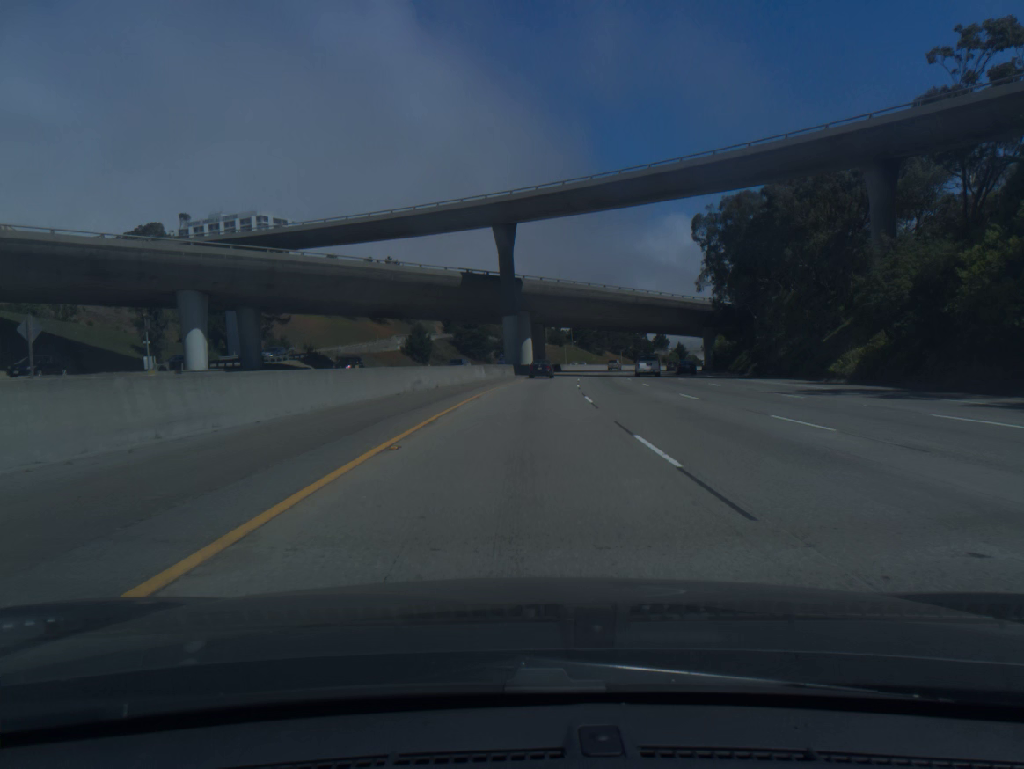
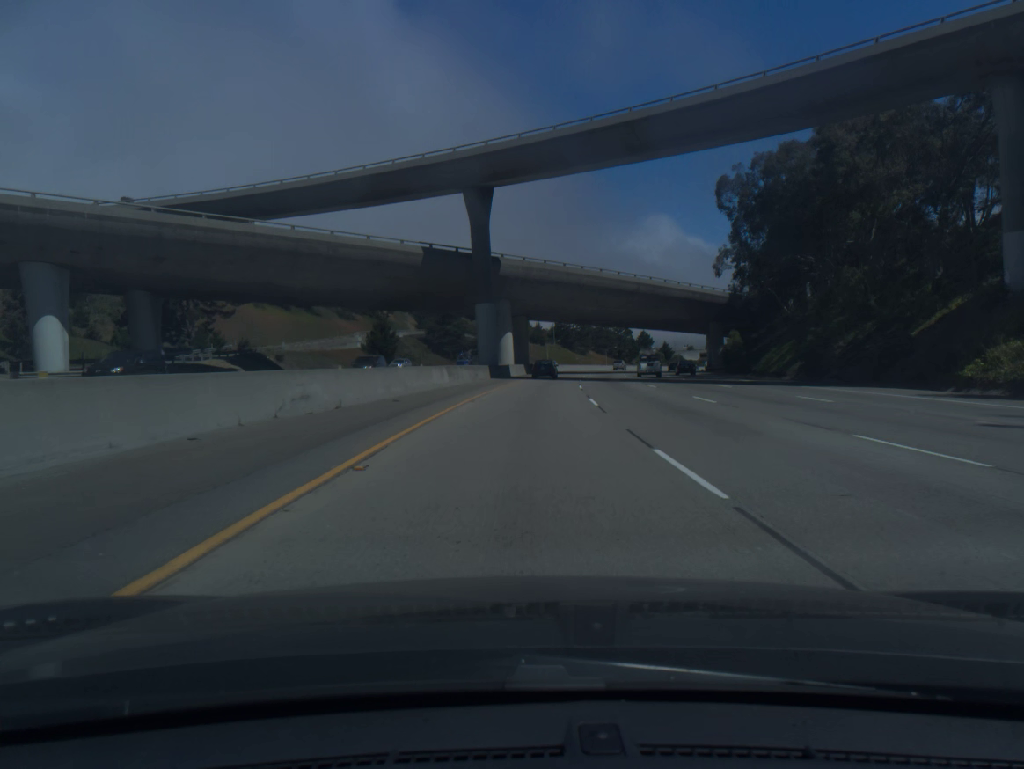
(+0.2, +16.7) m; +1°
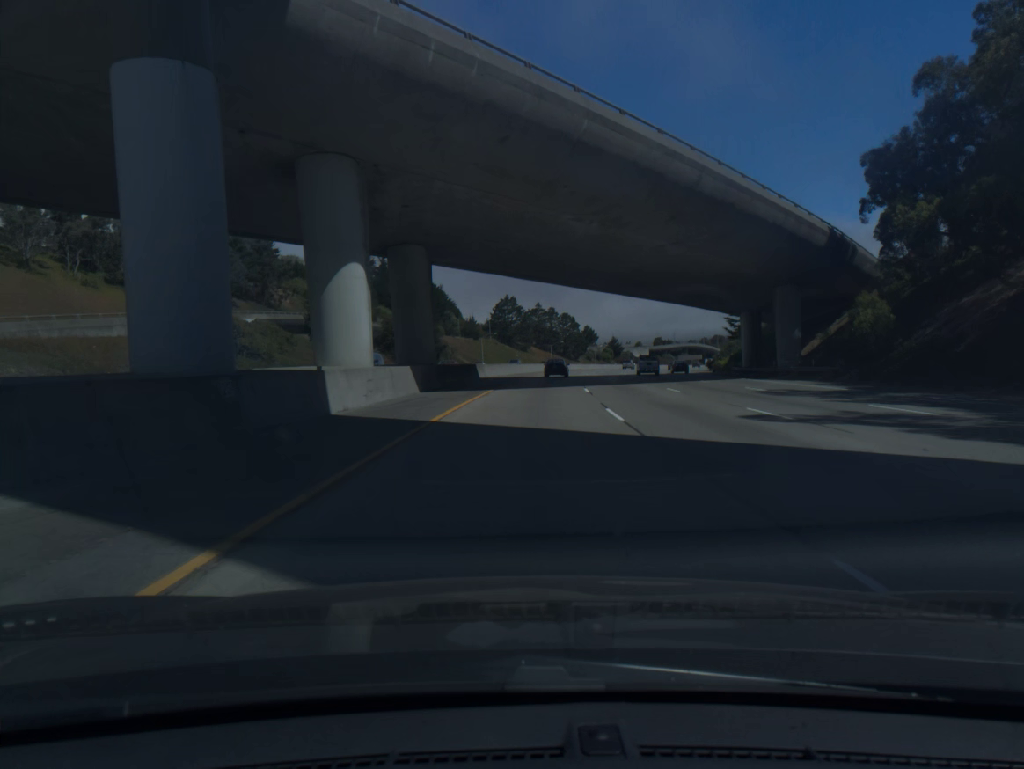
(+2.0, +50.2) m; +5°
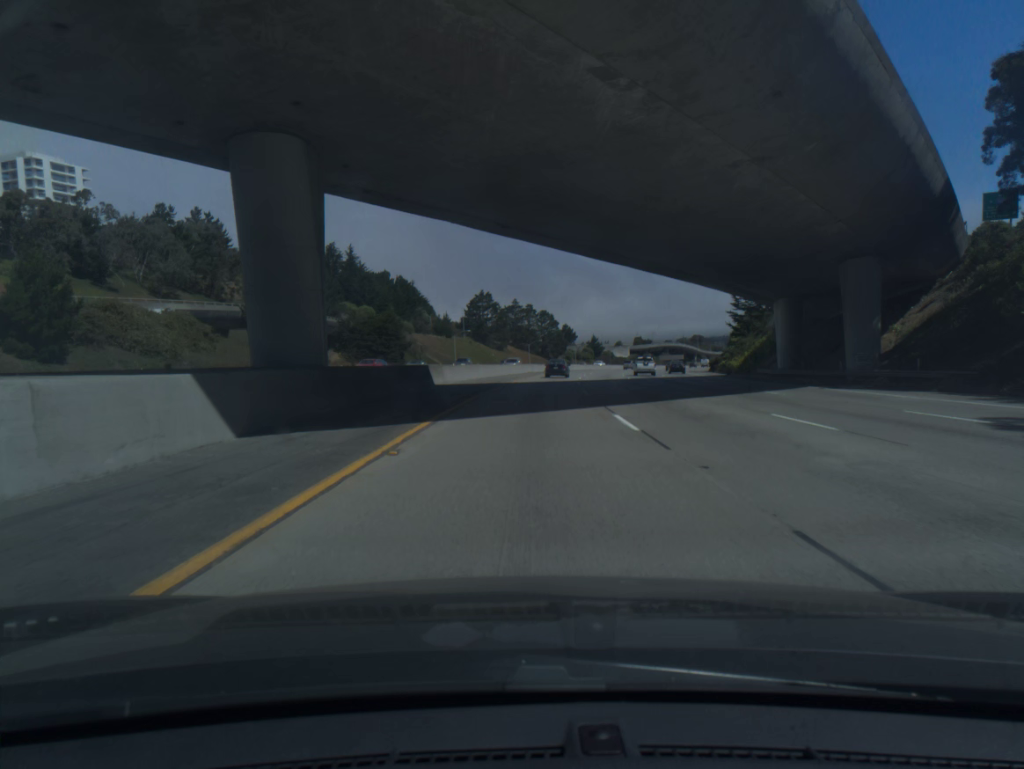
(+0.2, +16.8) m; +2°
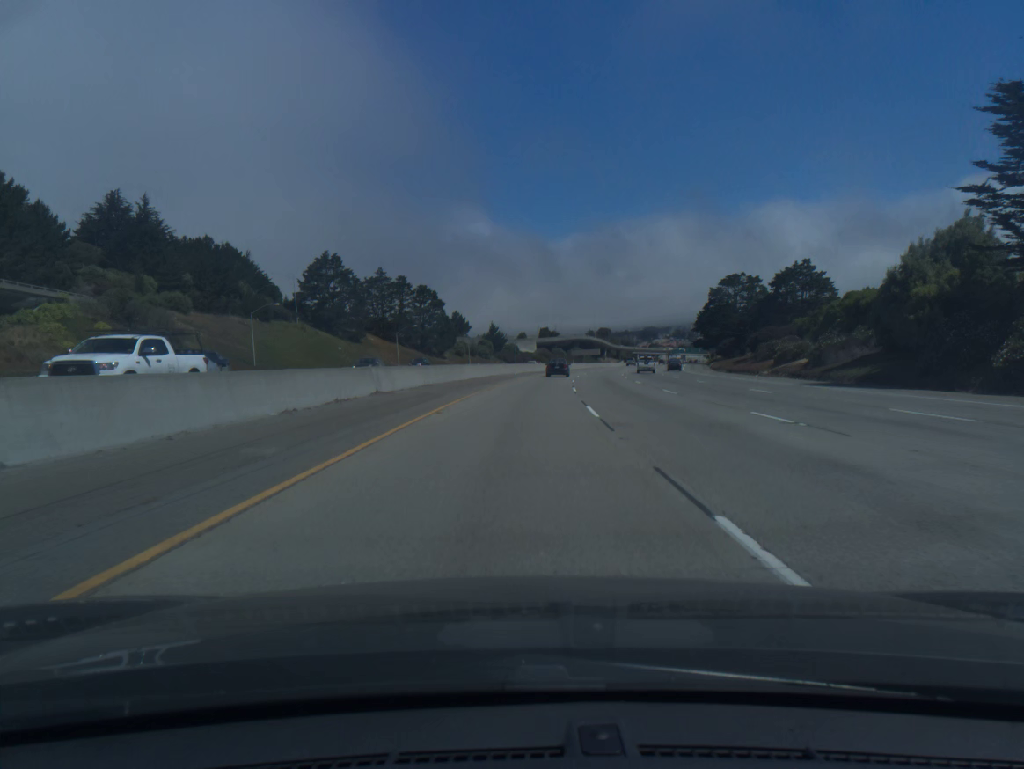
(+6.1, +84.2) m; +8°
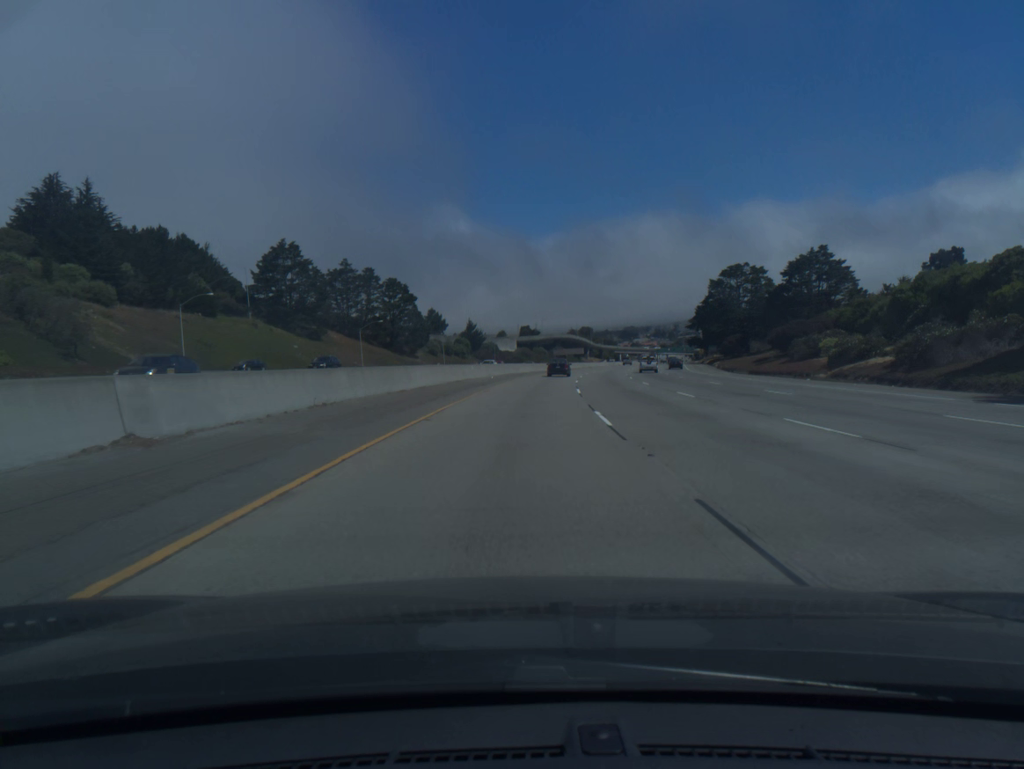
(+0.2, +16.9) m; +1°
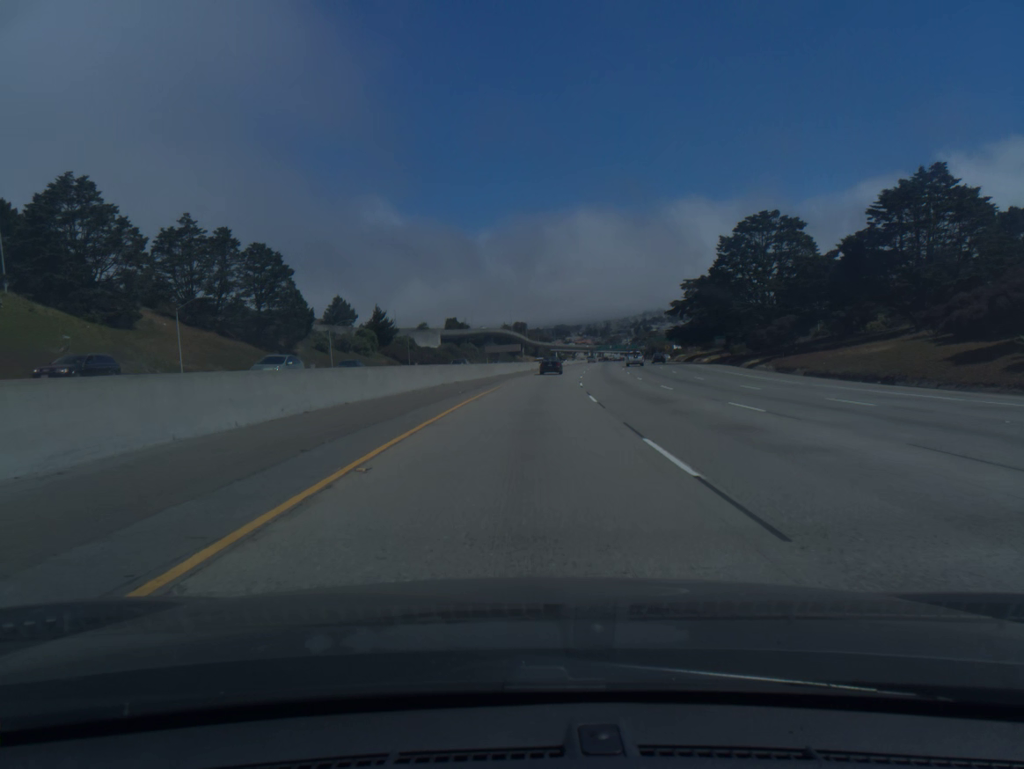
(+2.1, +50.7) m; +5°
